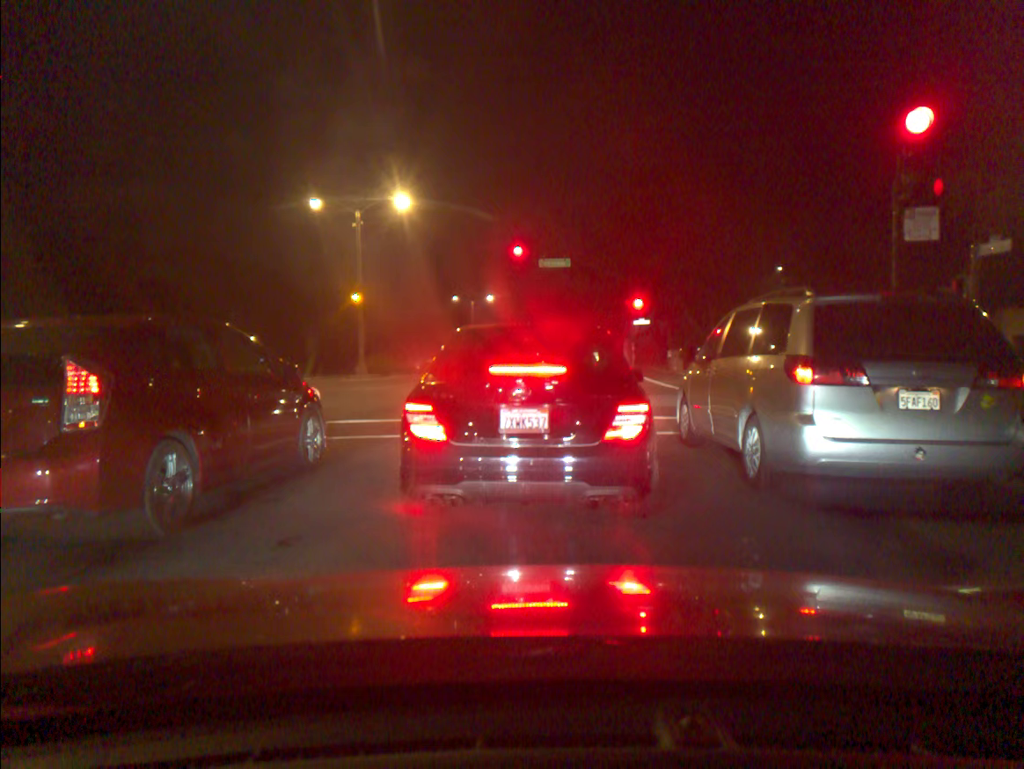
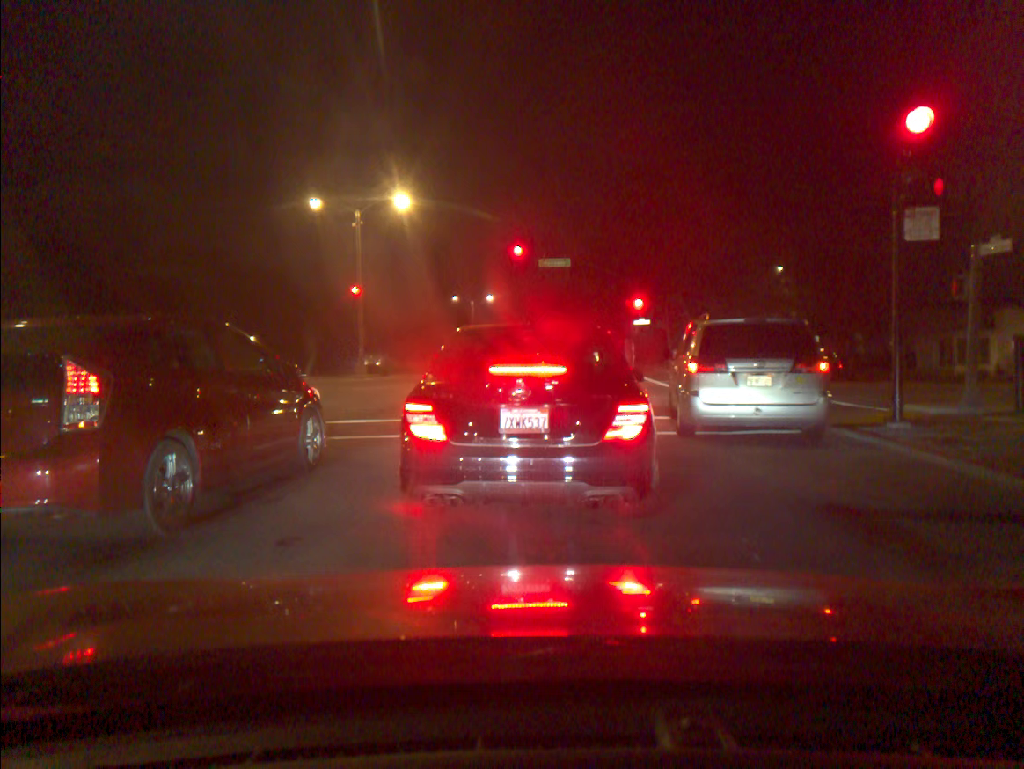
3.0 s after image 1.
(+0.1, 0.0) m; 0°
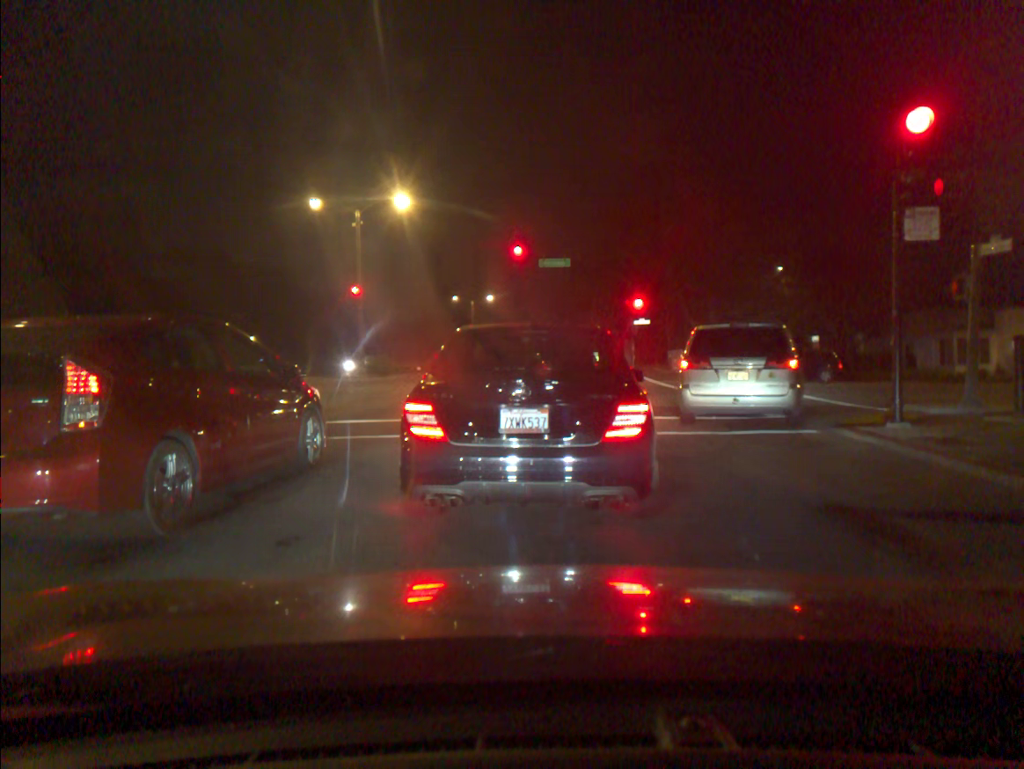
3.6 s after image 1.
(0.0, 0.0) m; 0°
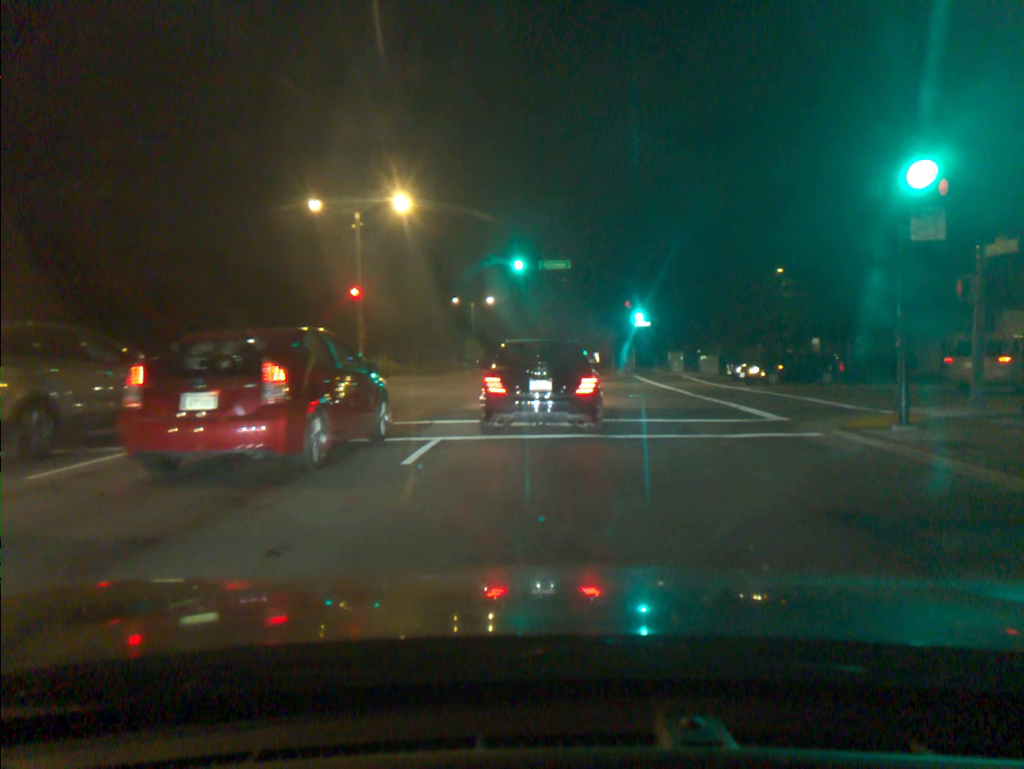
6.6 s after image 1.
(0.0, +0.2) m; 0°
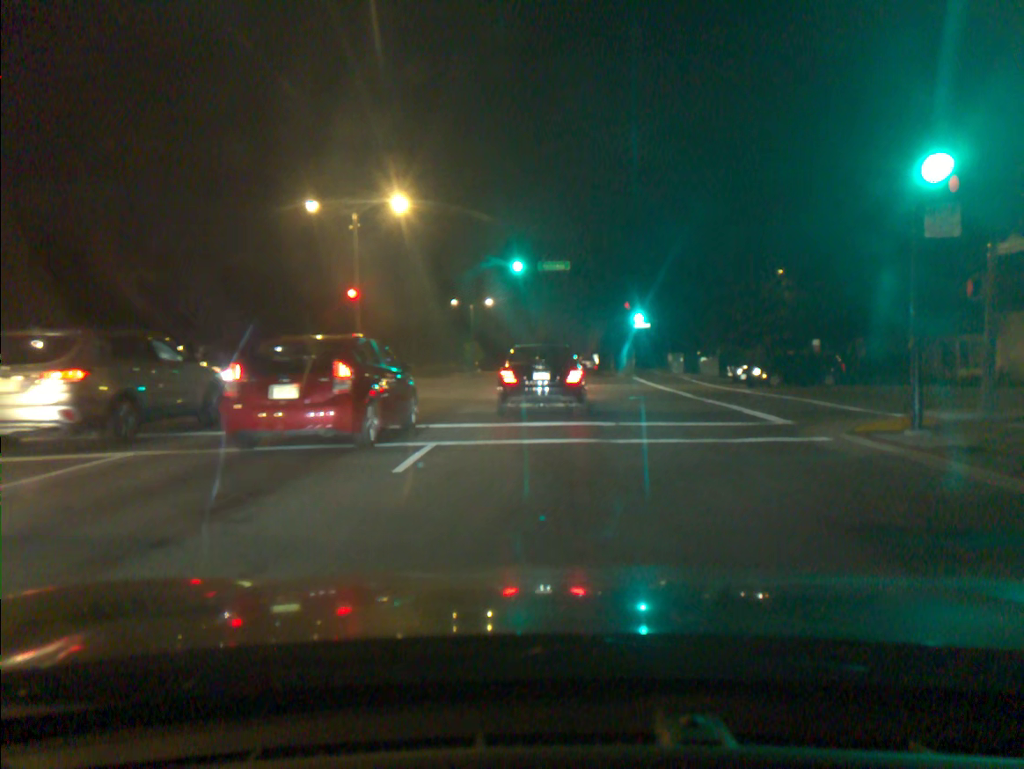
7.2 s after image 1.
(0.0, +0.4) m; 0°
